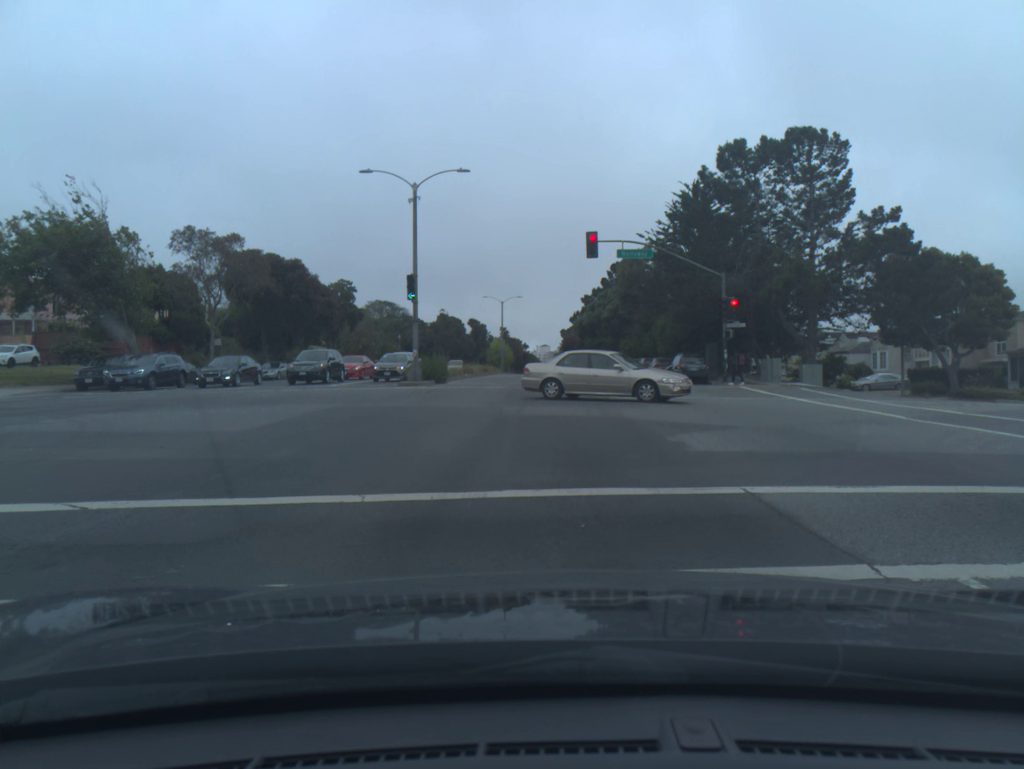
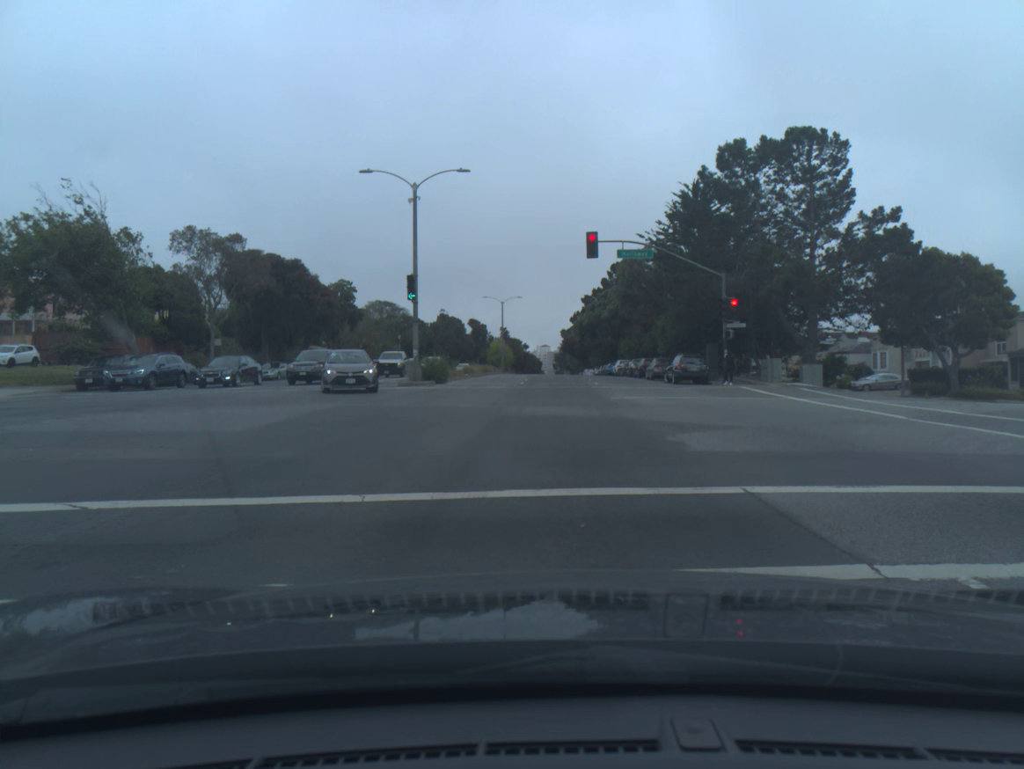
(0.0, 0.0) m; 0°
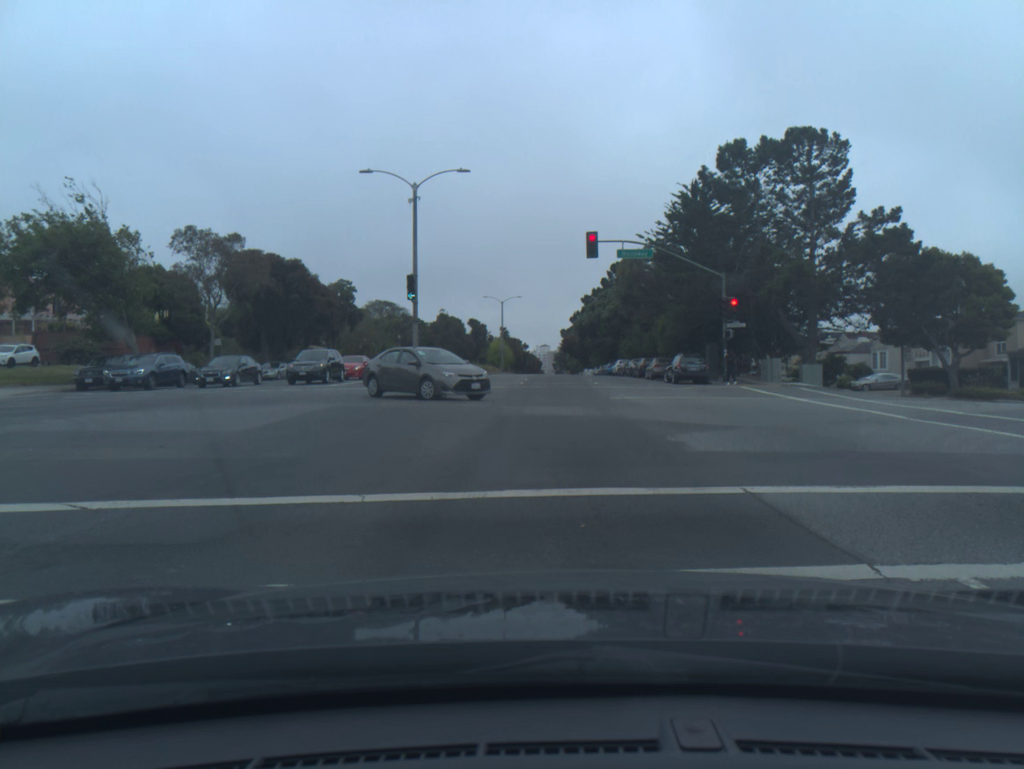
(0.0, +0.1) m; 0°
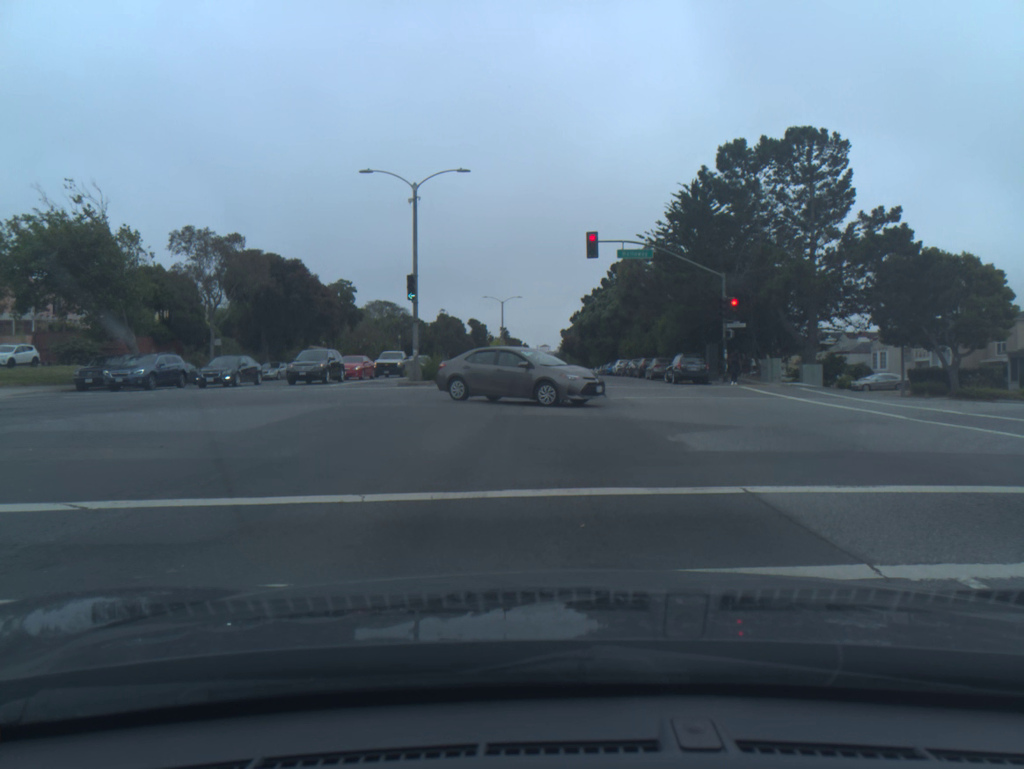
(0.0, 0.0) m; 0°
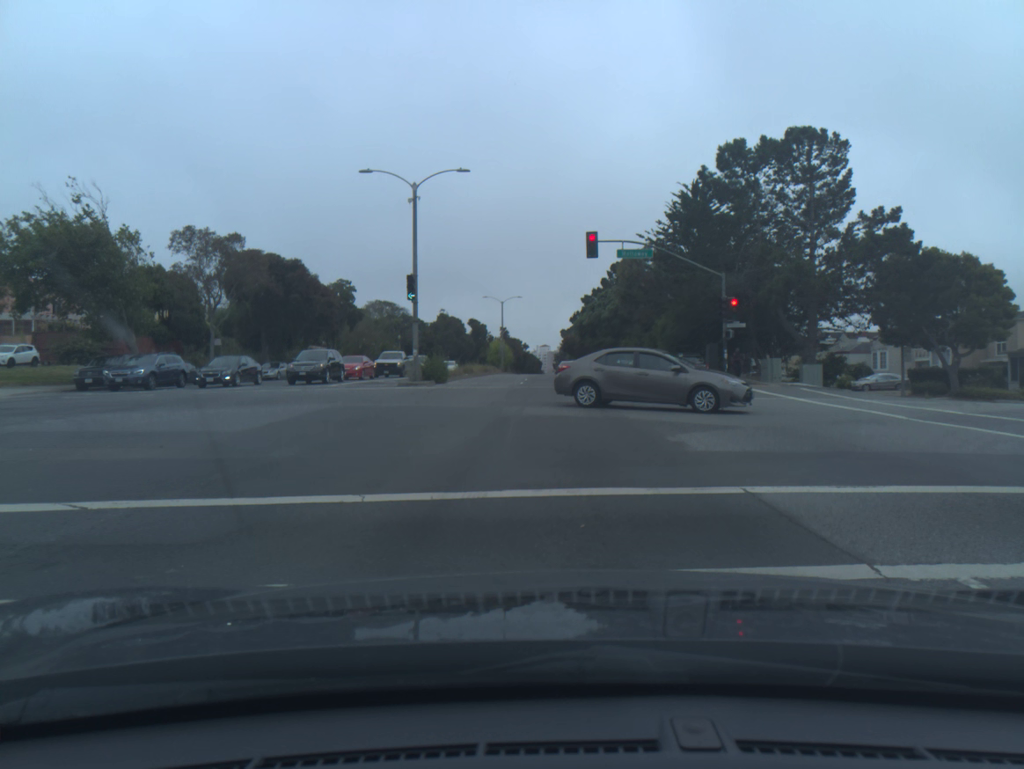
(0.0, 0.0) m; 0°
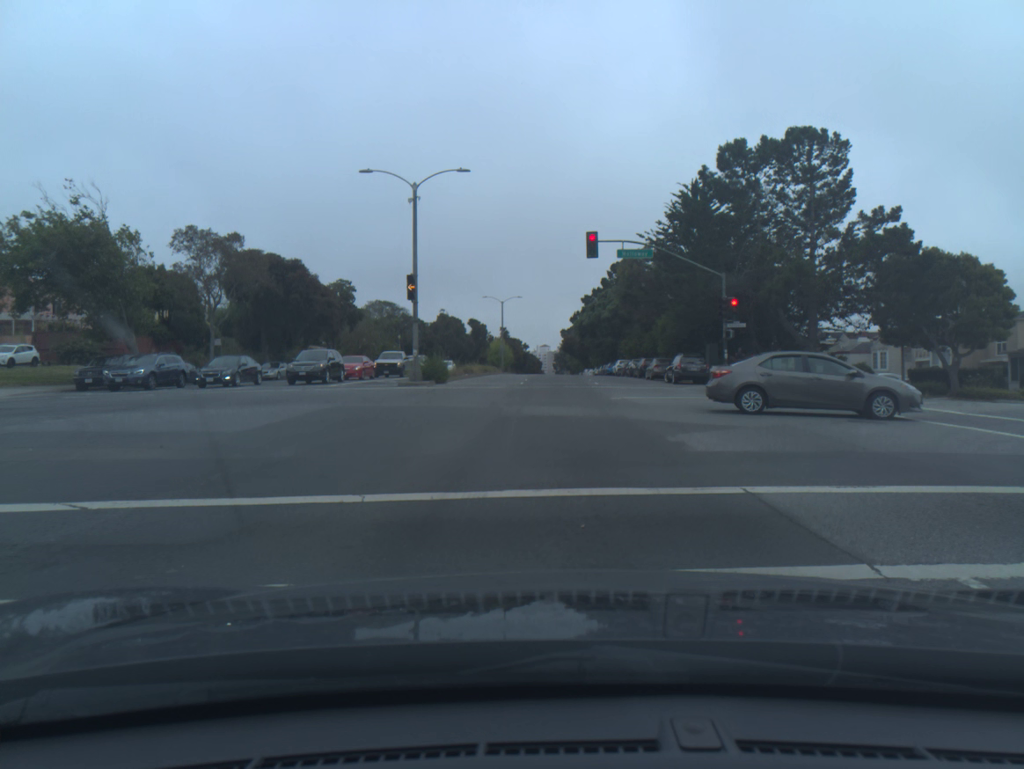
(0.0, 0.0) m; 0°
